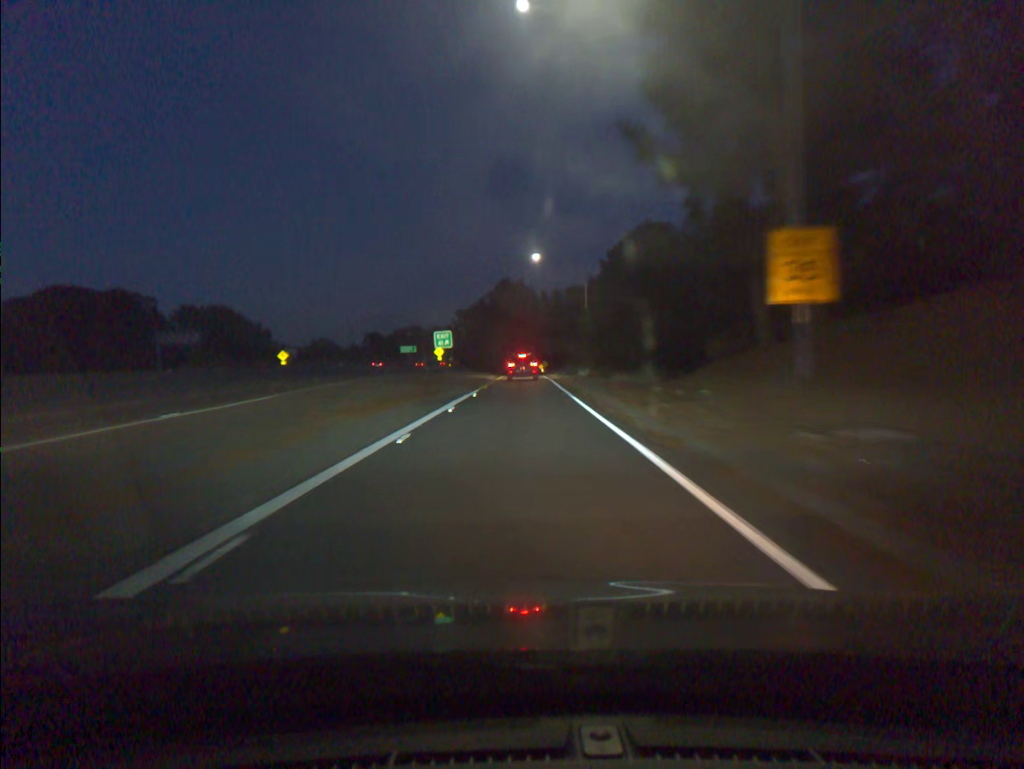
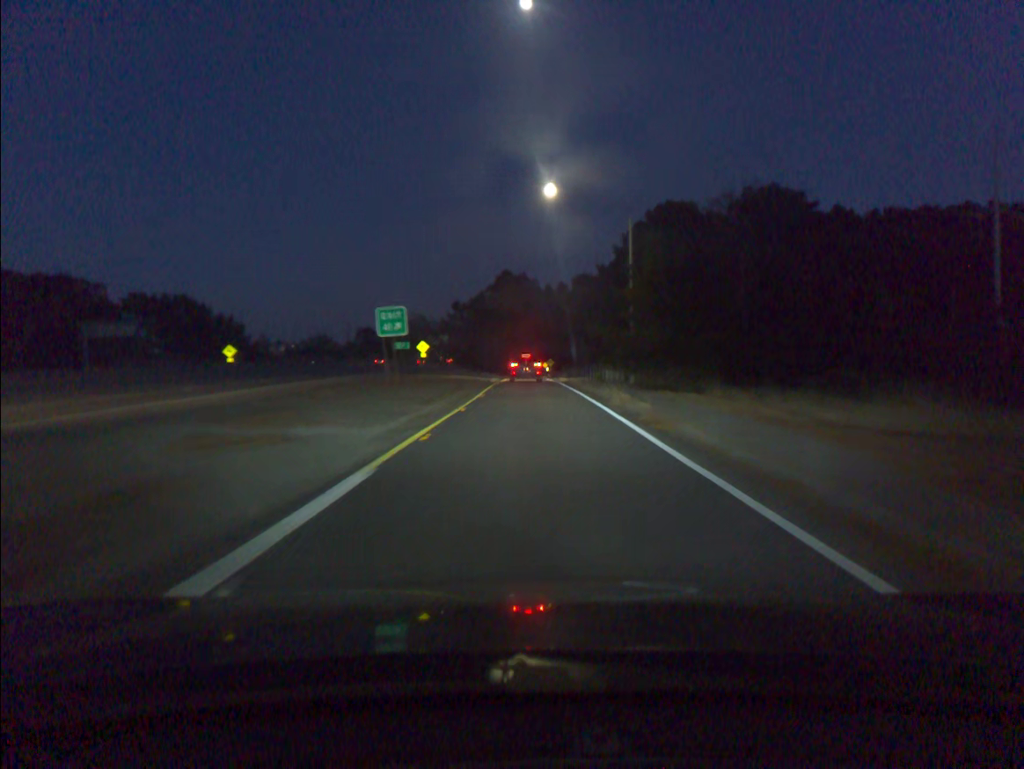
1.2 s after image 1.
(-0.1, +24.8) m; 0°
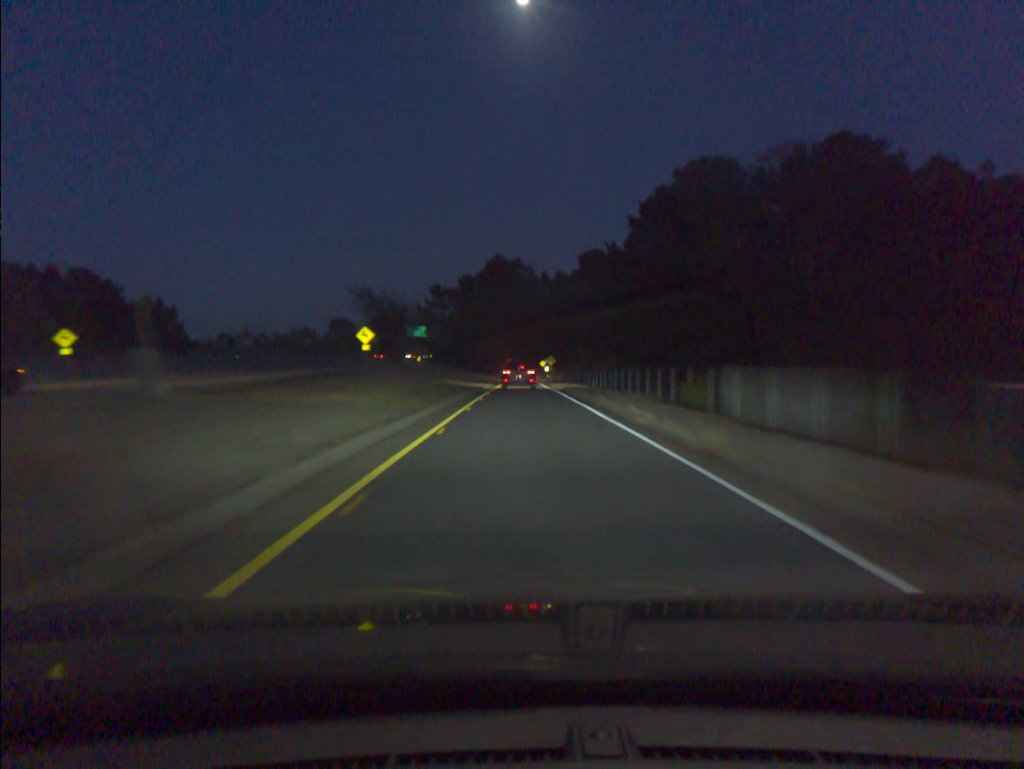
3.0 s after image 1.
(+0.2, +35.4) m; +1°
